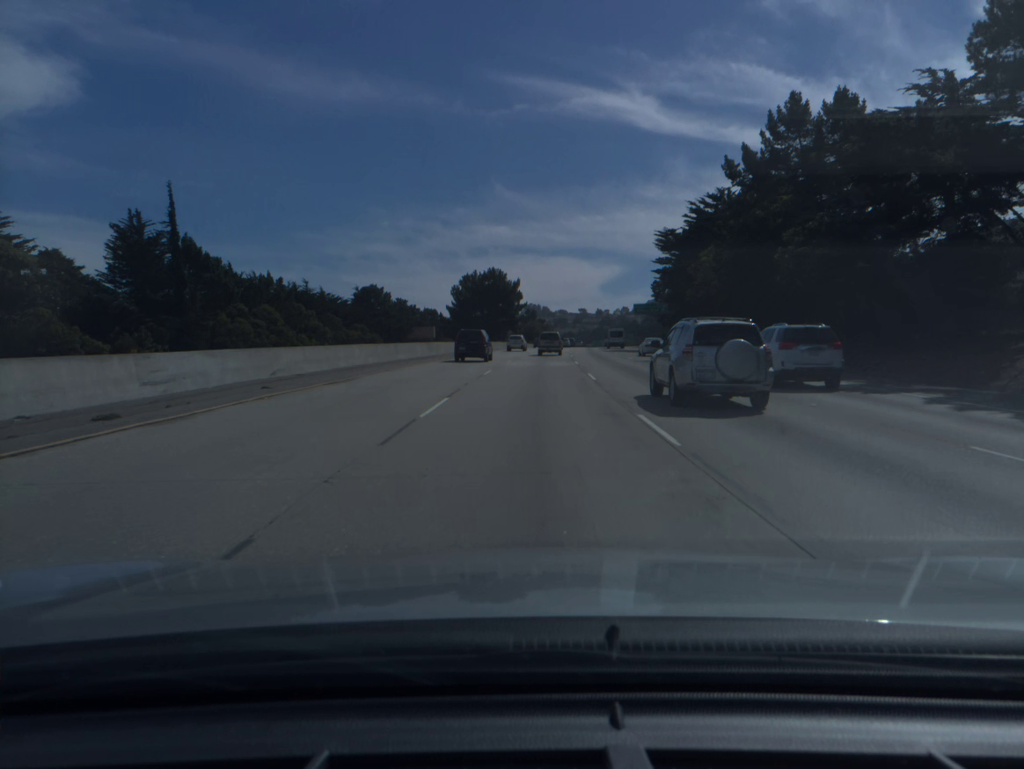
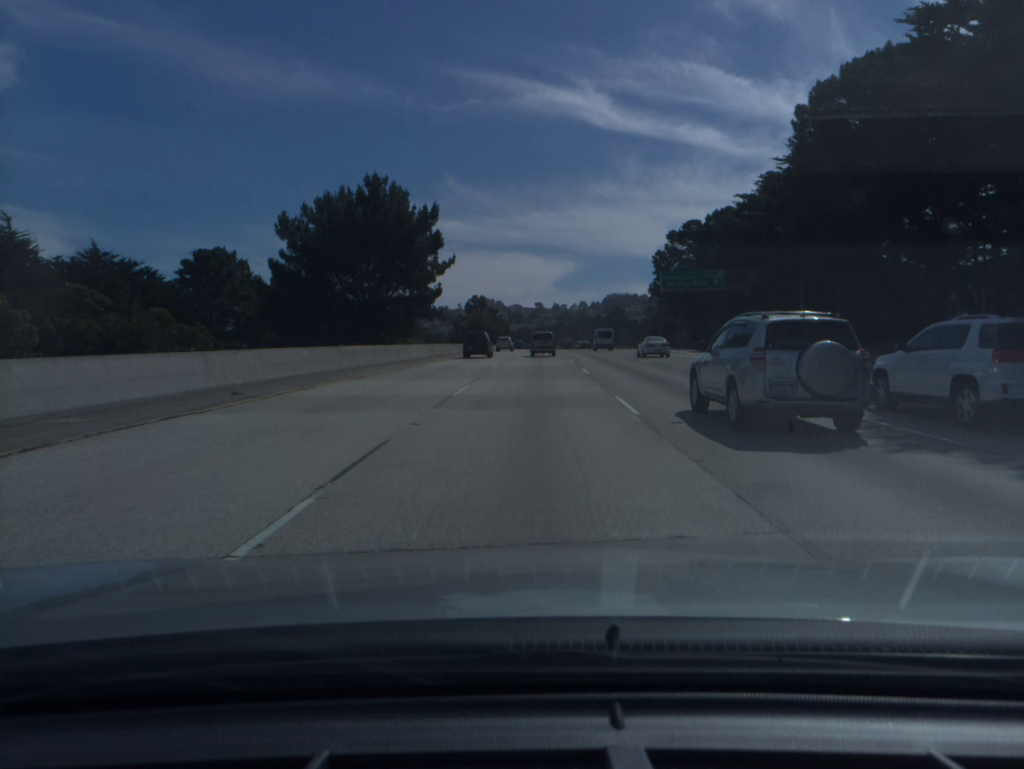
(+2.0, +69.6) m; +3°
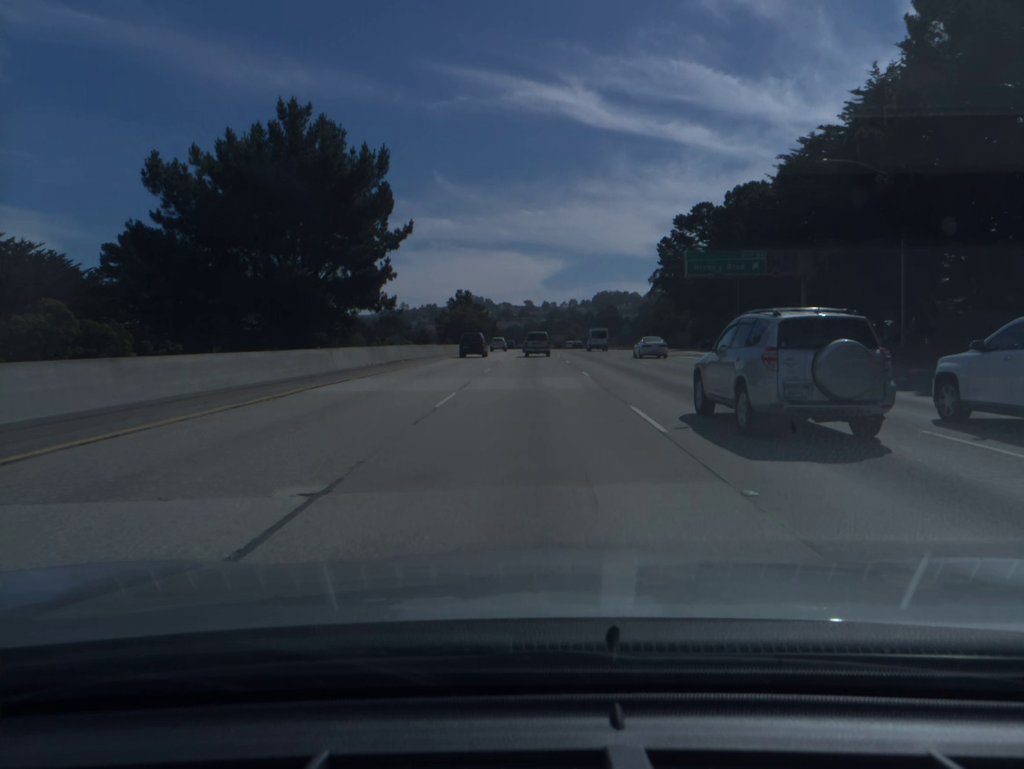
(+0.1, +17.3) m; +1°
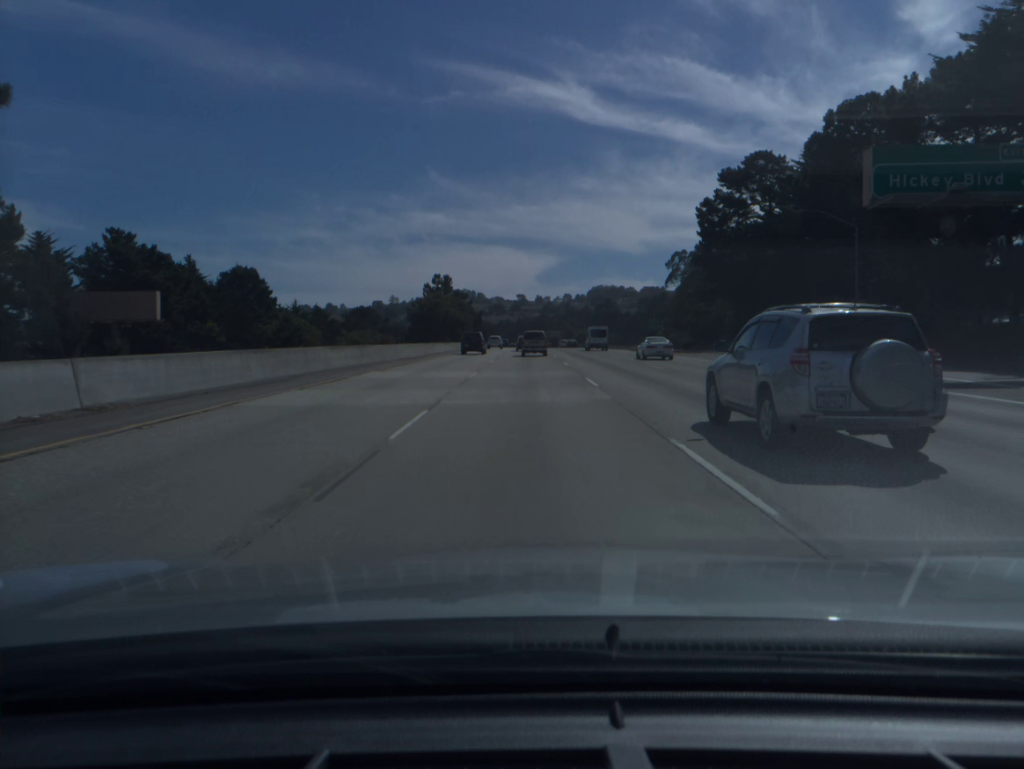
(+0.2, +34.4) m; +1°
